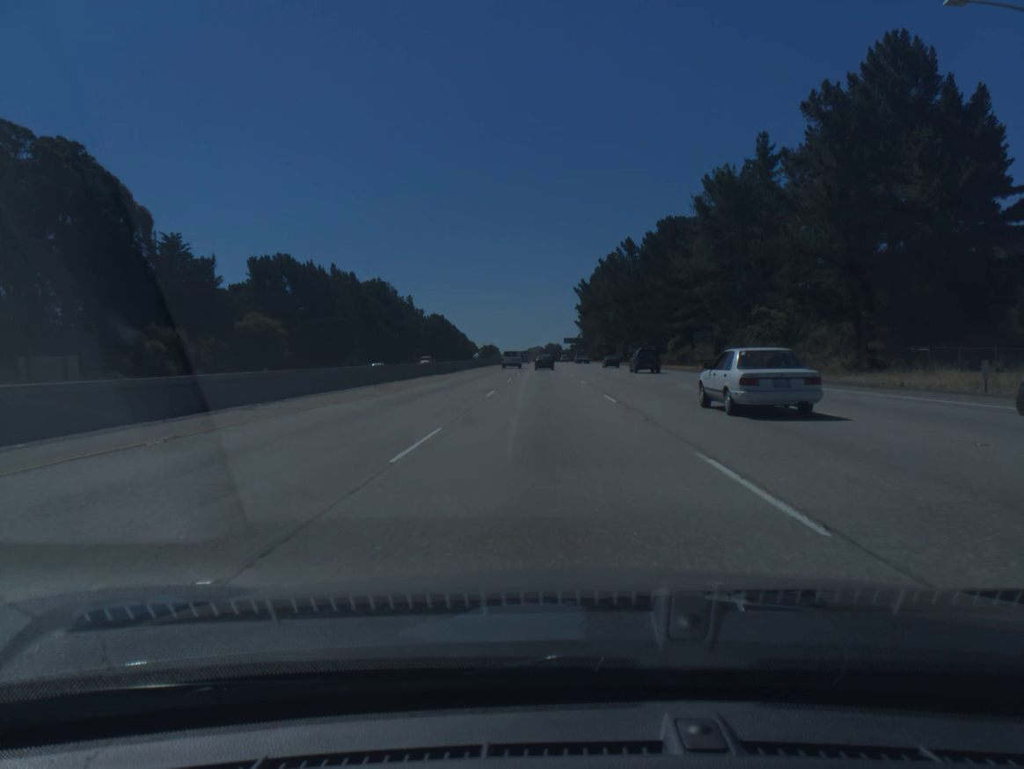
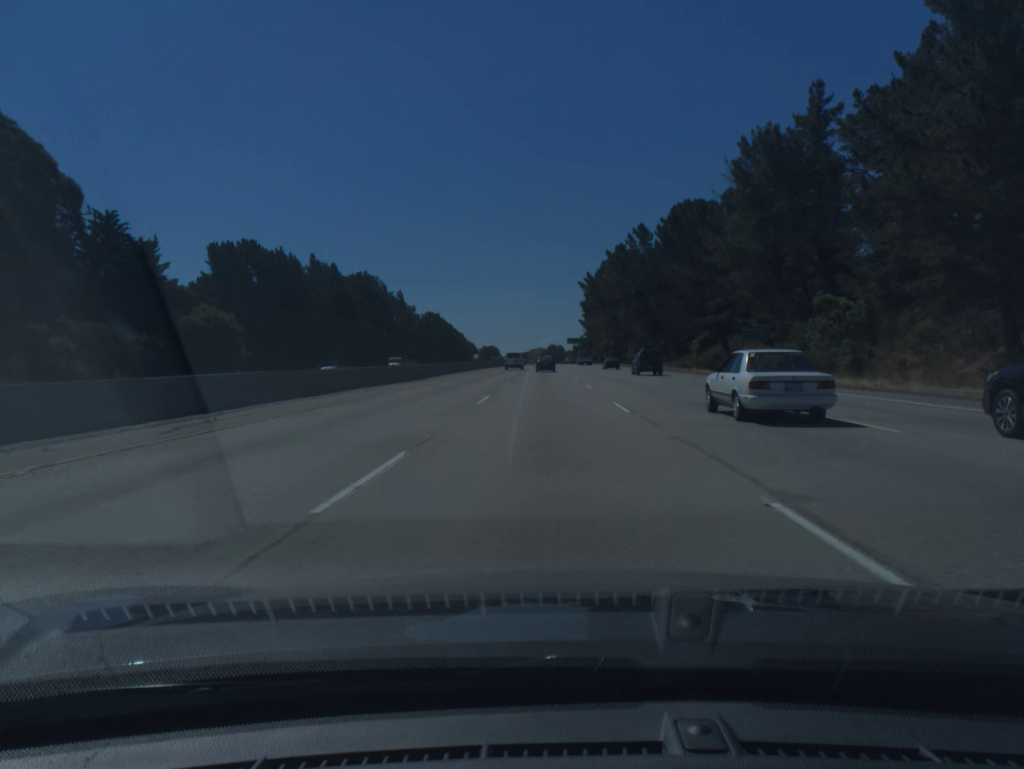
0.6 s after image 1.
(0.0, +17.3) m; 0°
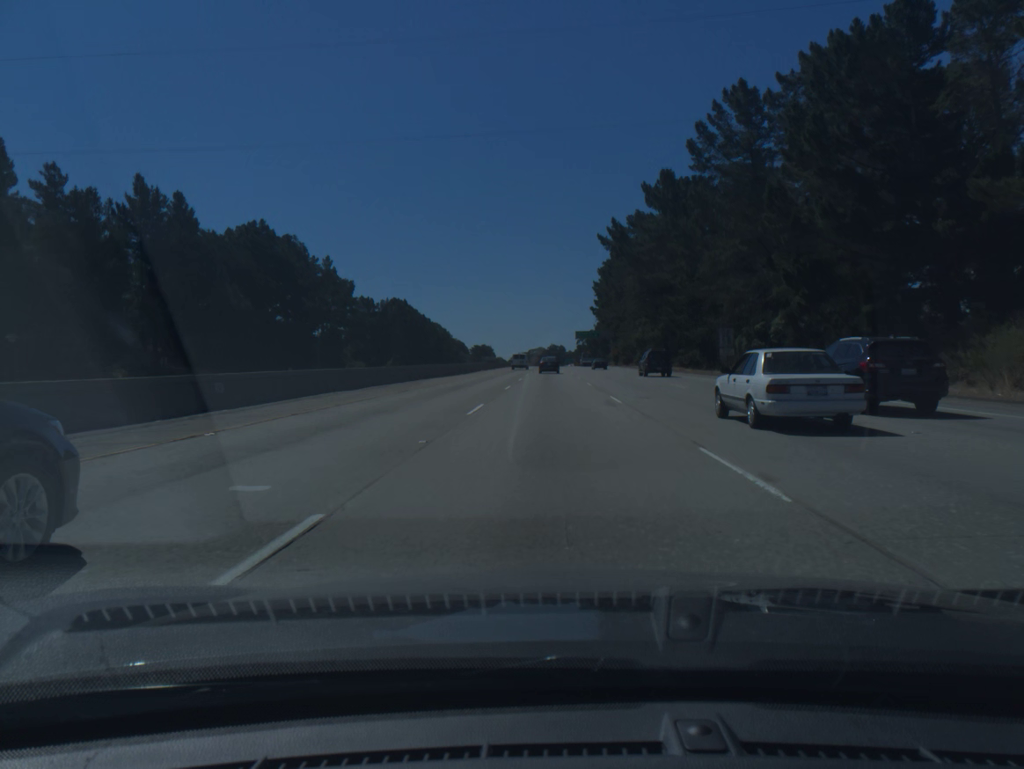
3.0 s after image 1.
(0.0, +69.0) m; 0°
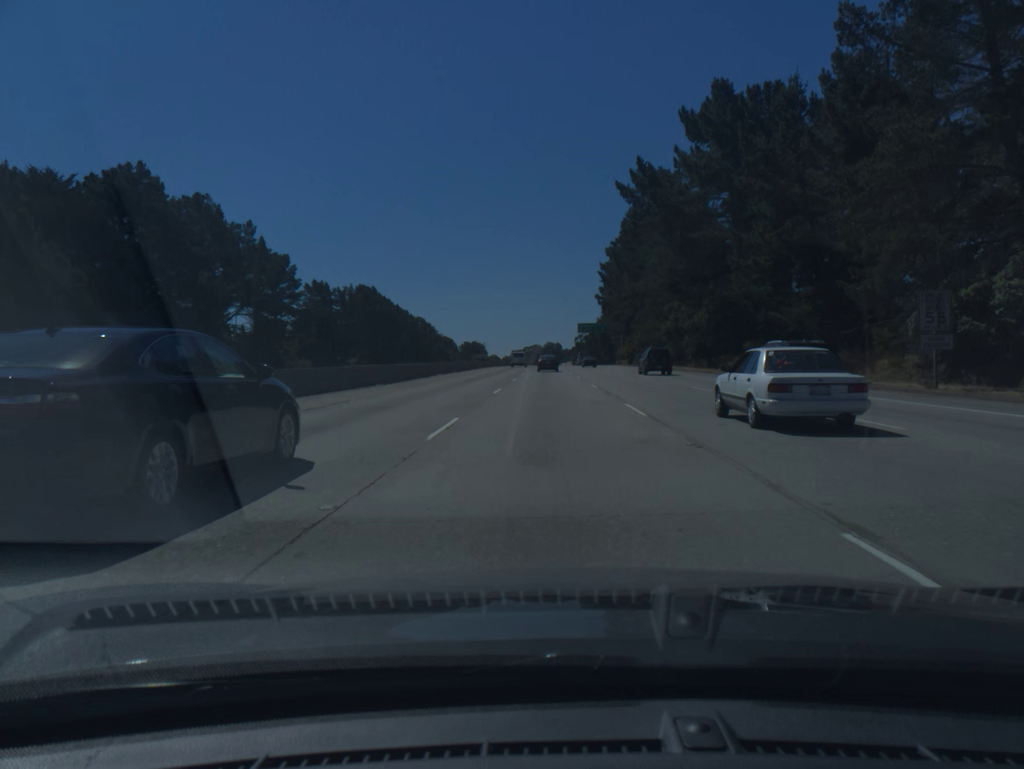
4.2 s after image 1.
(+0.1, +34.3) m; 0°
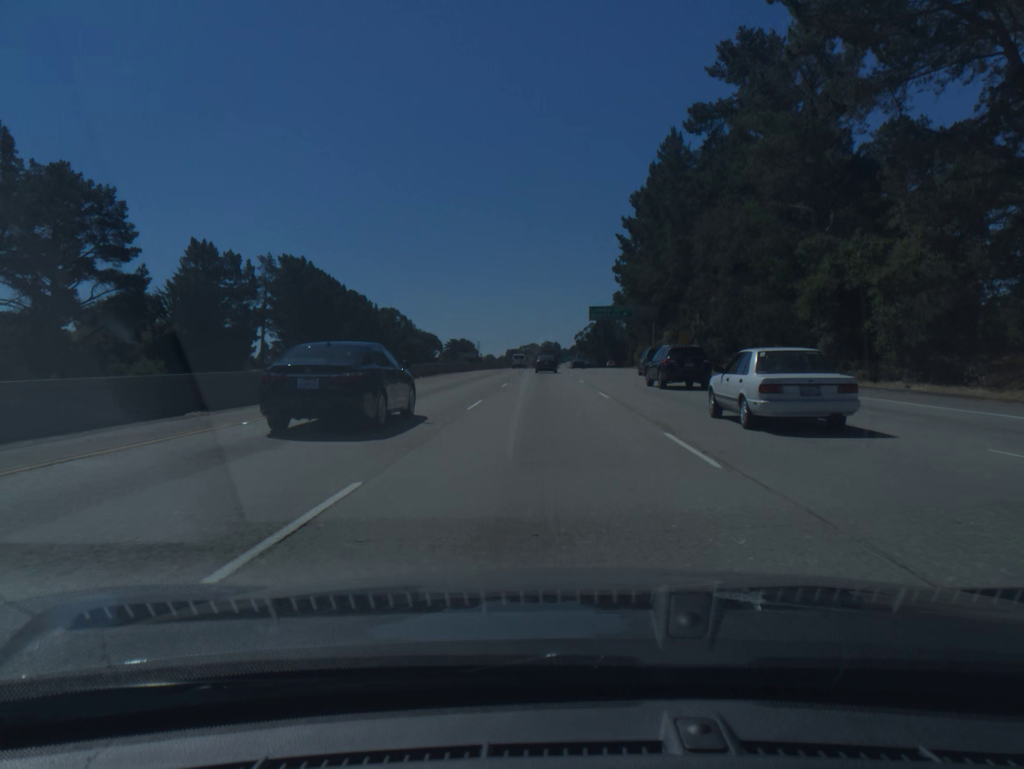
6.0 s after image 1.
(+0.1, +51.2) m; 0°
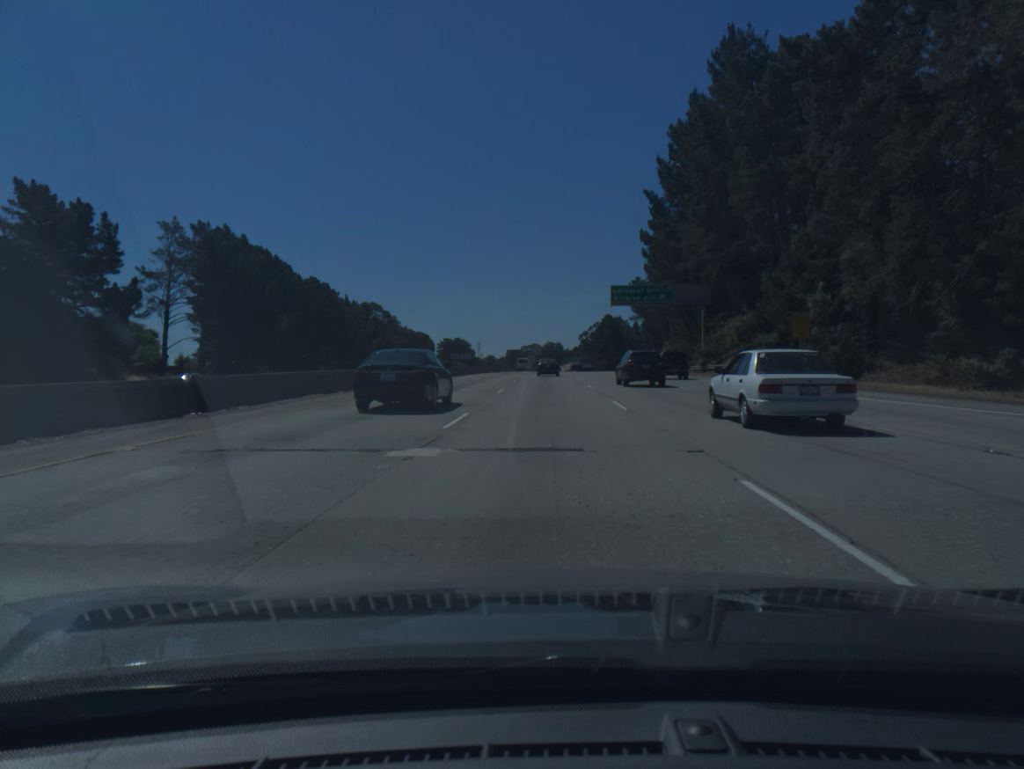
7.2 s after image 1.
(0.0, +33.9) m; 0°
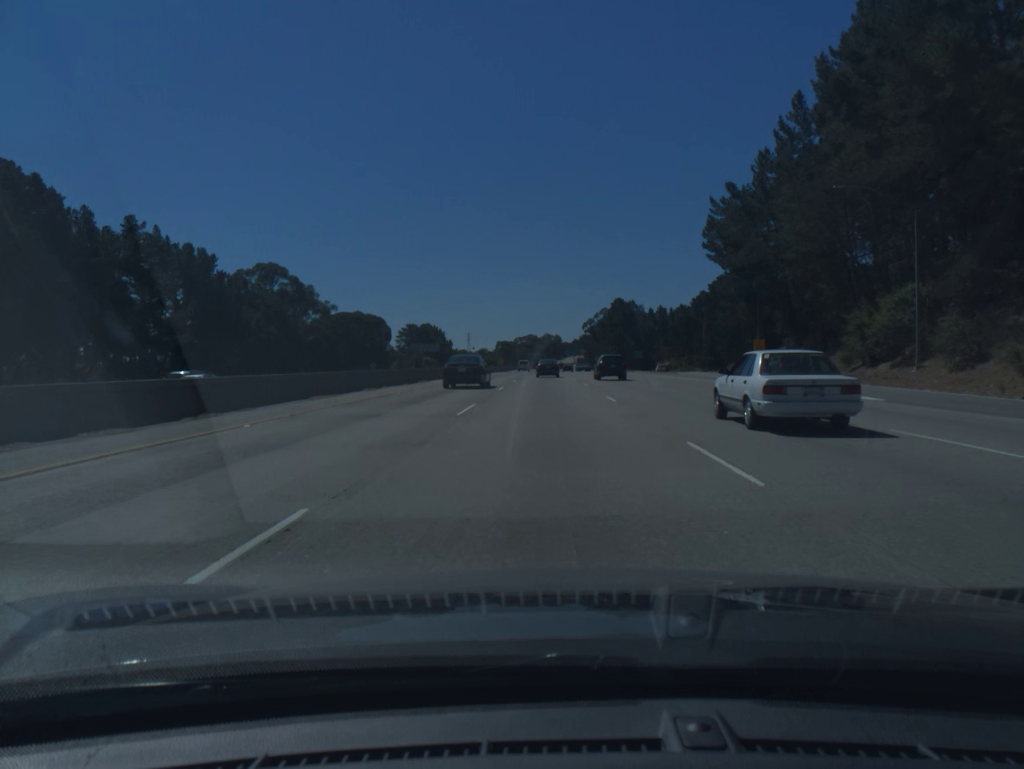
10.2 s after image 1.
(+0.1, +84.0) m; 0°
